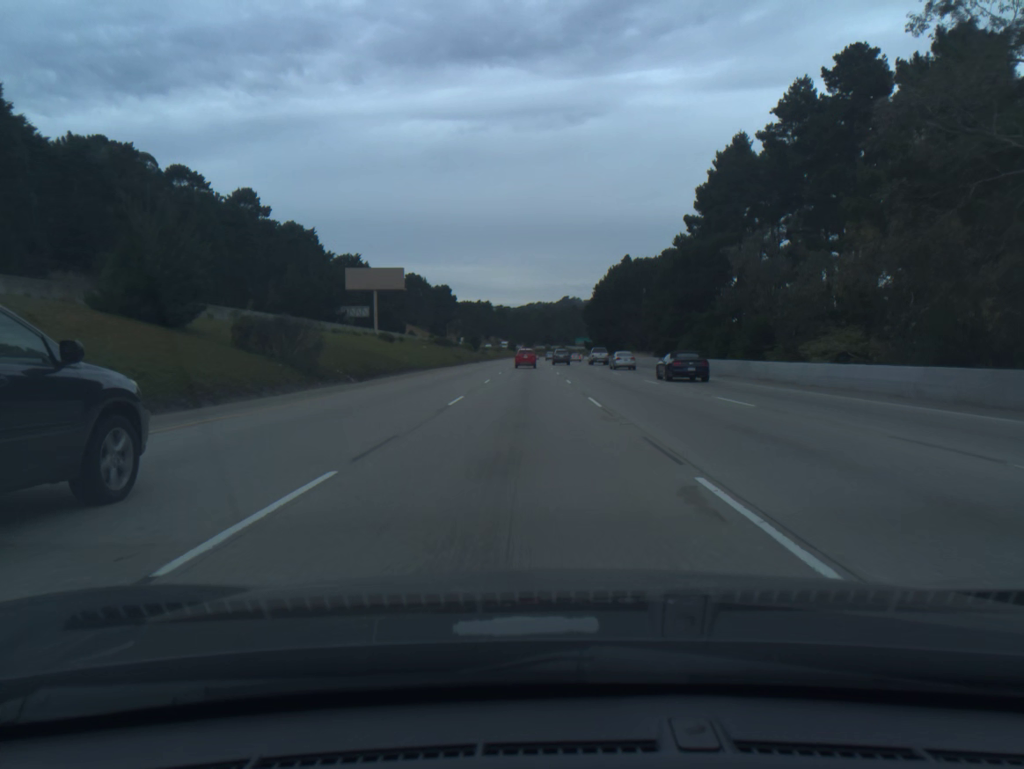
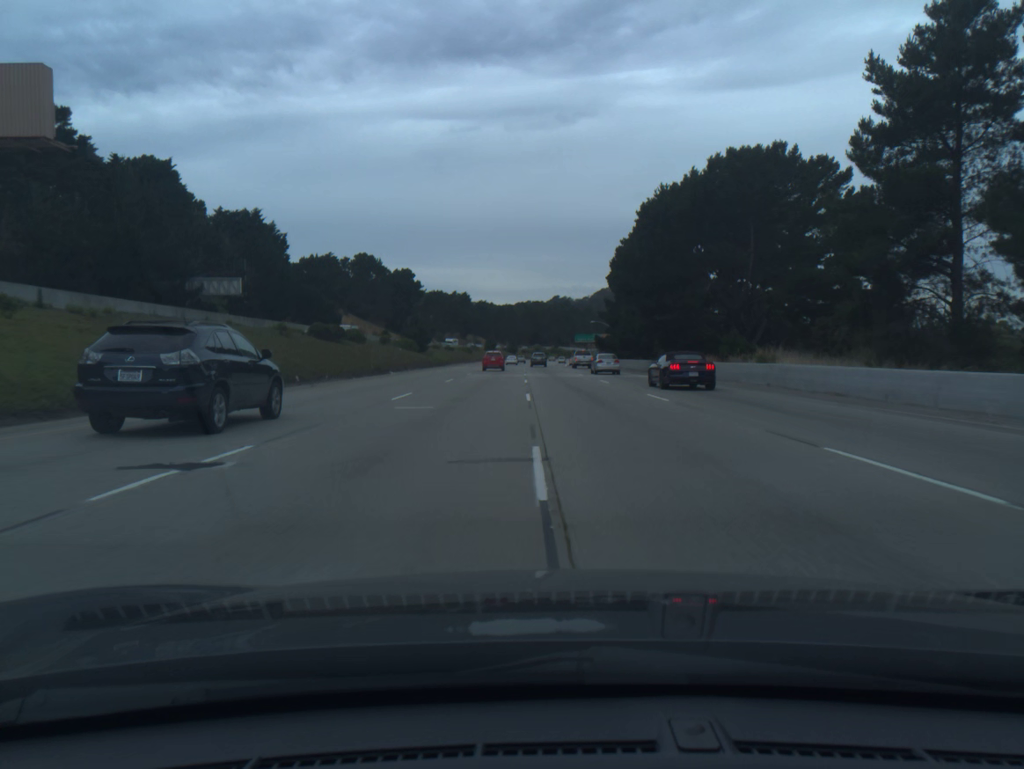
(+0.7, +70.8) m; +1°
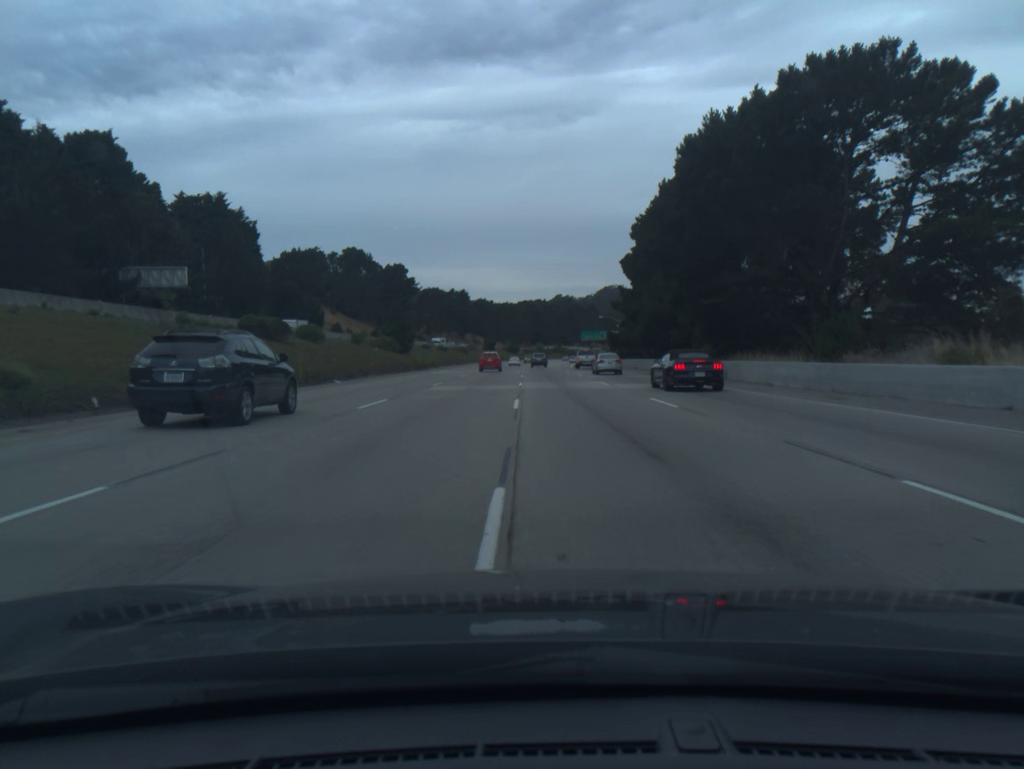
(0.0, +17.5) m; 0°
